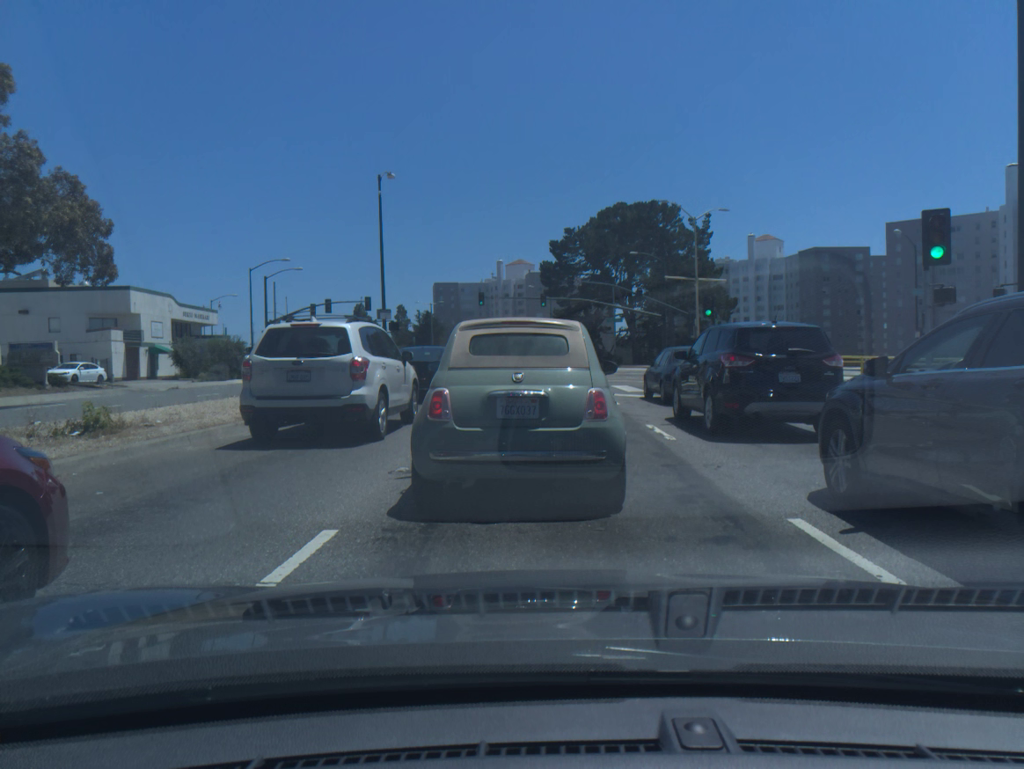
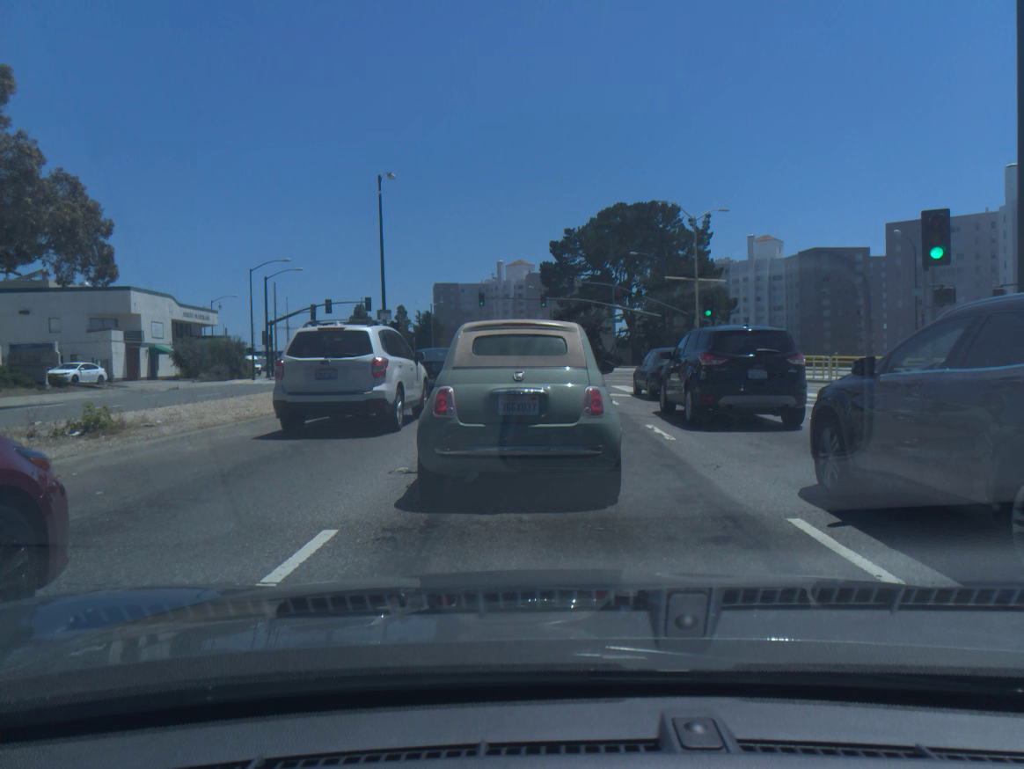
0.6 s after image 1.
(0.0, 0.0) m; 0°
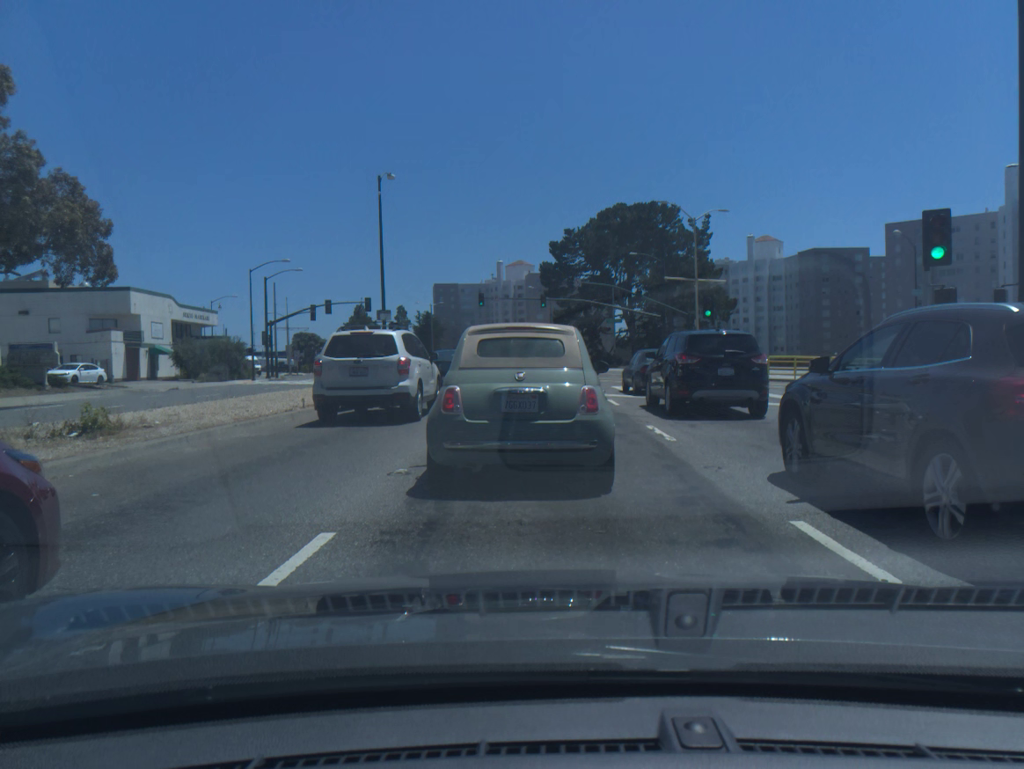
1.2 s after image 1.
(0.0, +0.1) m; 0°
